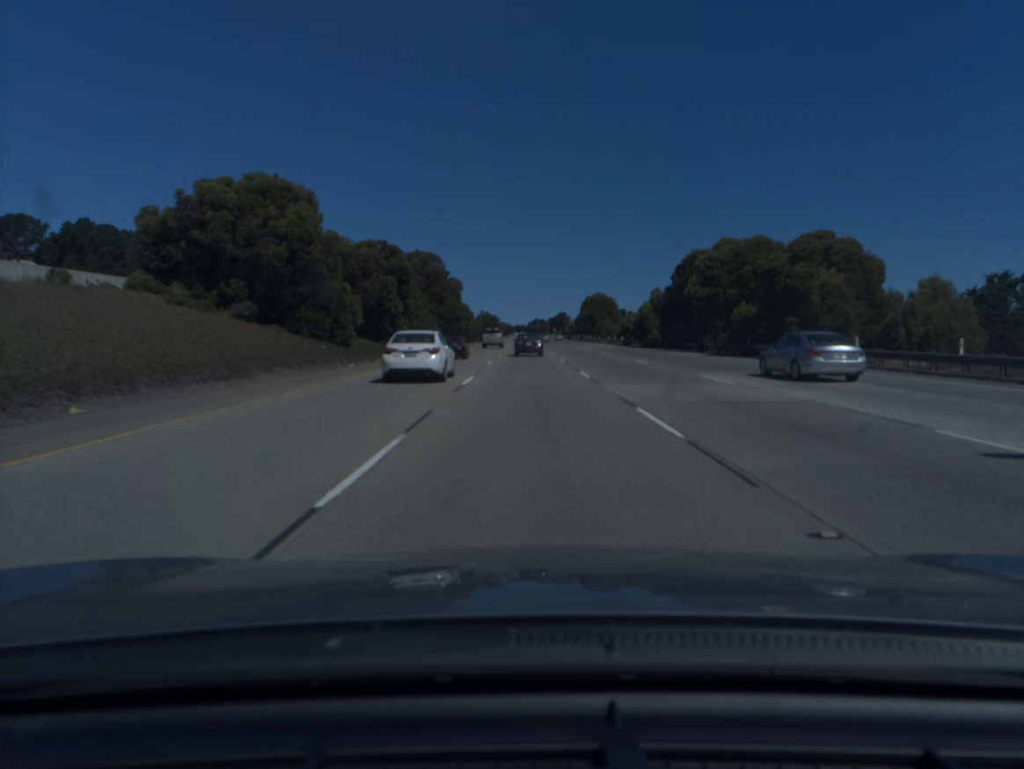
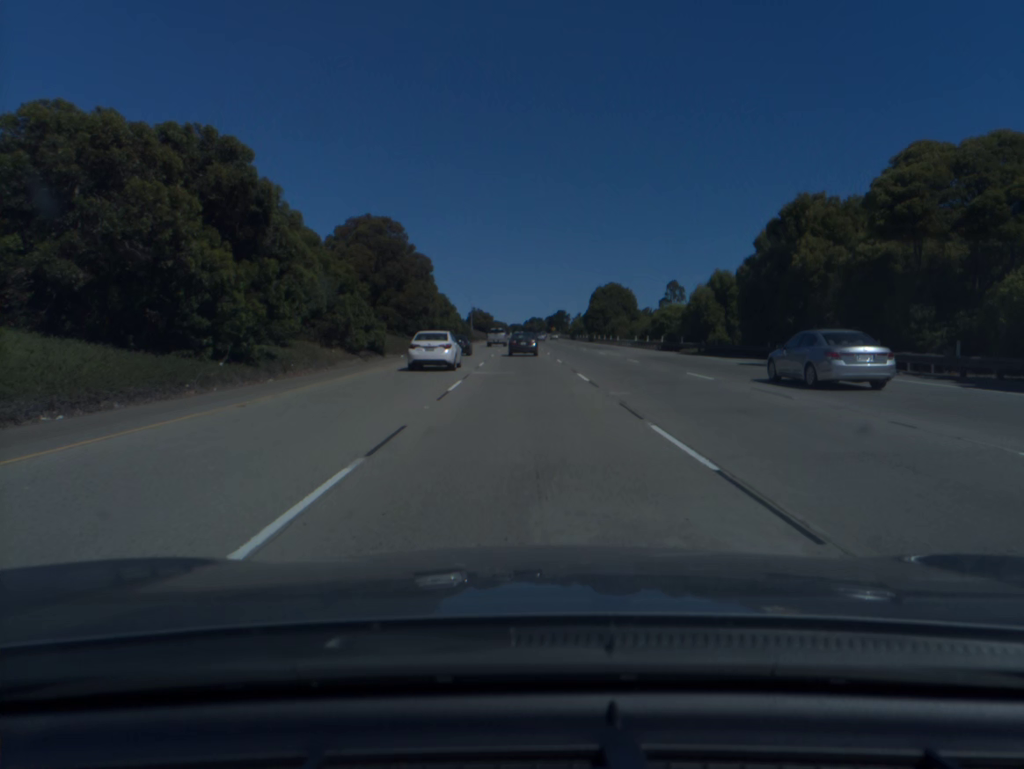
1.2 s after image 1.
(+0.1, +31.3) m; 0°
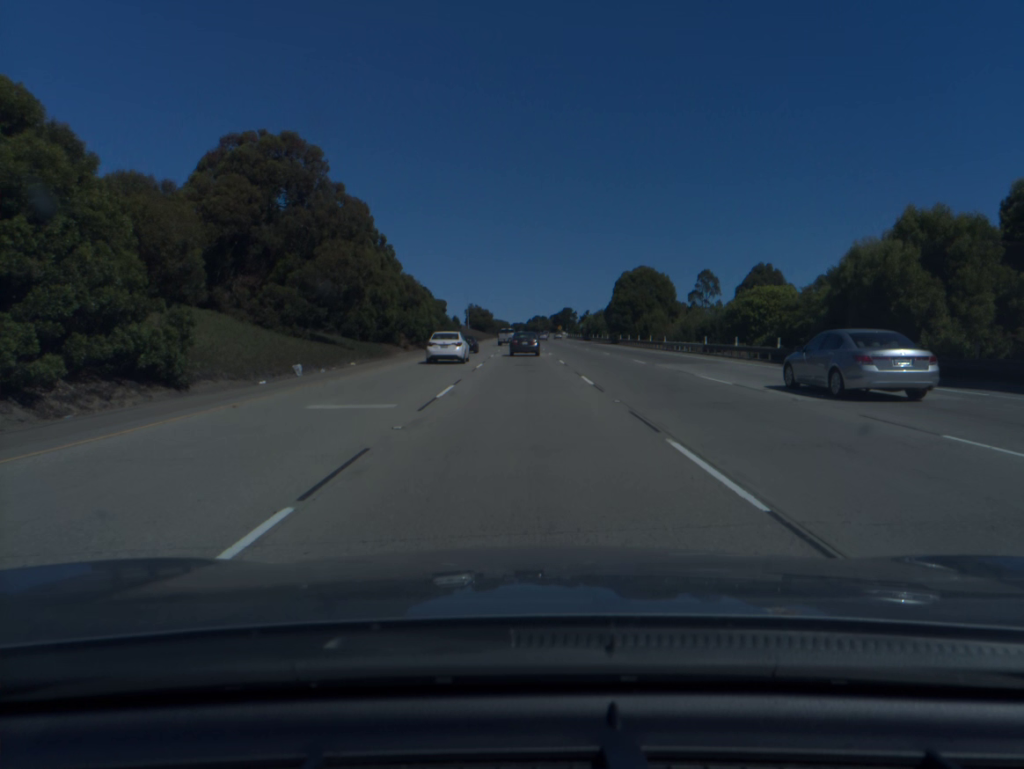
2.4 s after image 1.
(0.0, +31.1) m; 0°
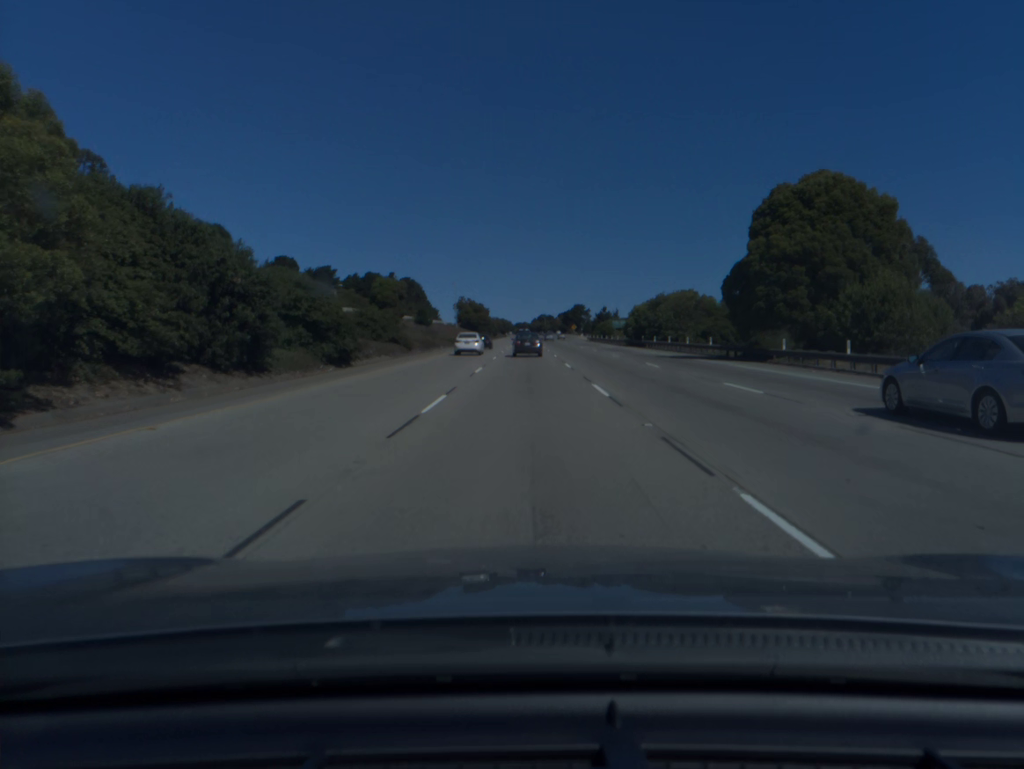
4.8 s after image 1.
(-0.2, +61.6) m; 0°
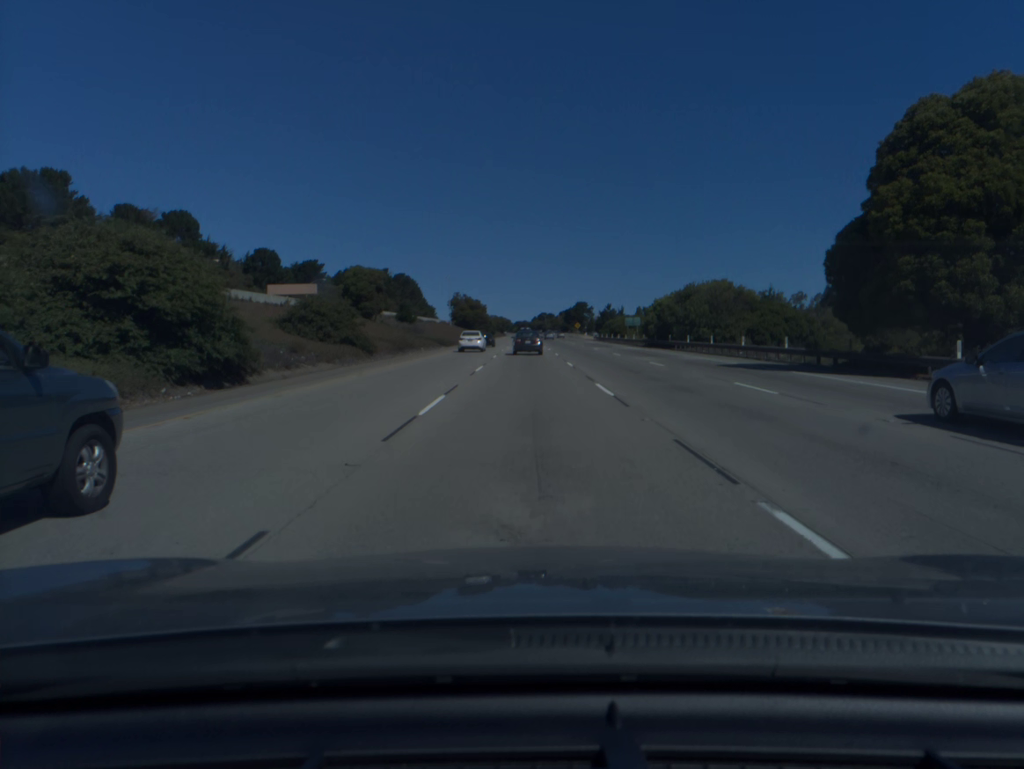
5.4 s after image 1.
(0.0, +15.3) m; 0°
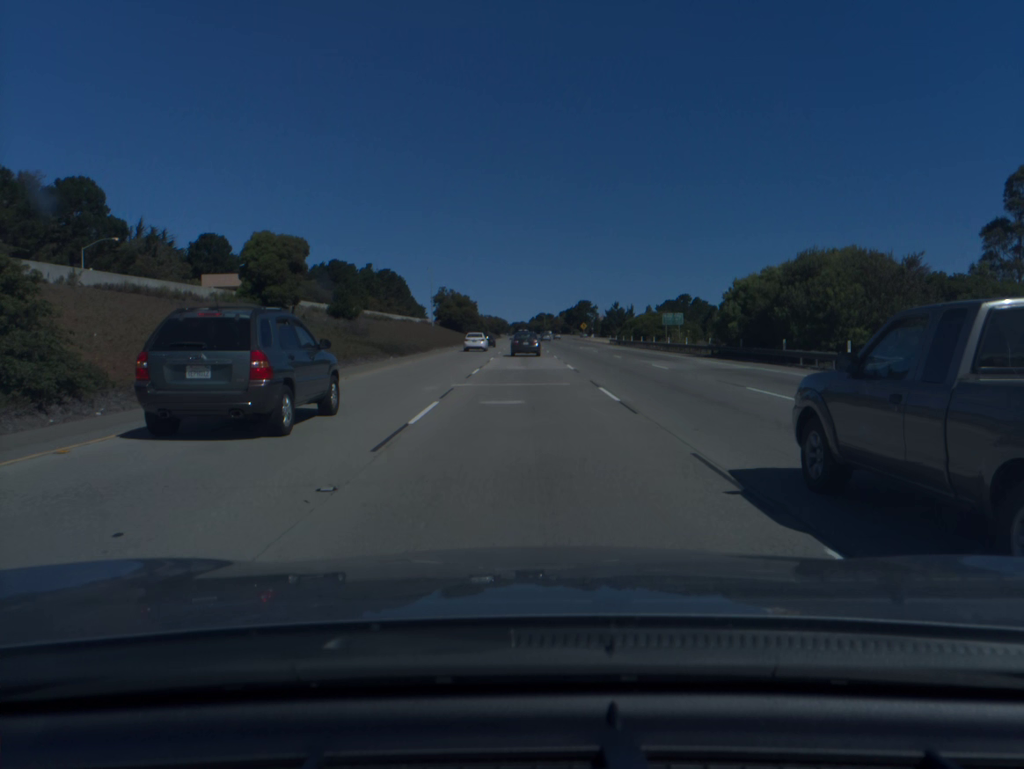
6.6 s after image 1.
(+0.1, +30.6) m; 0°
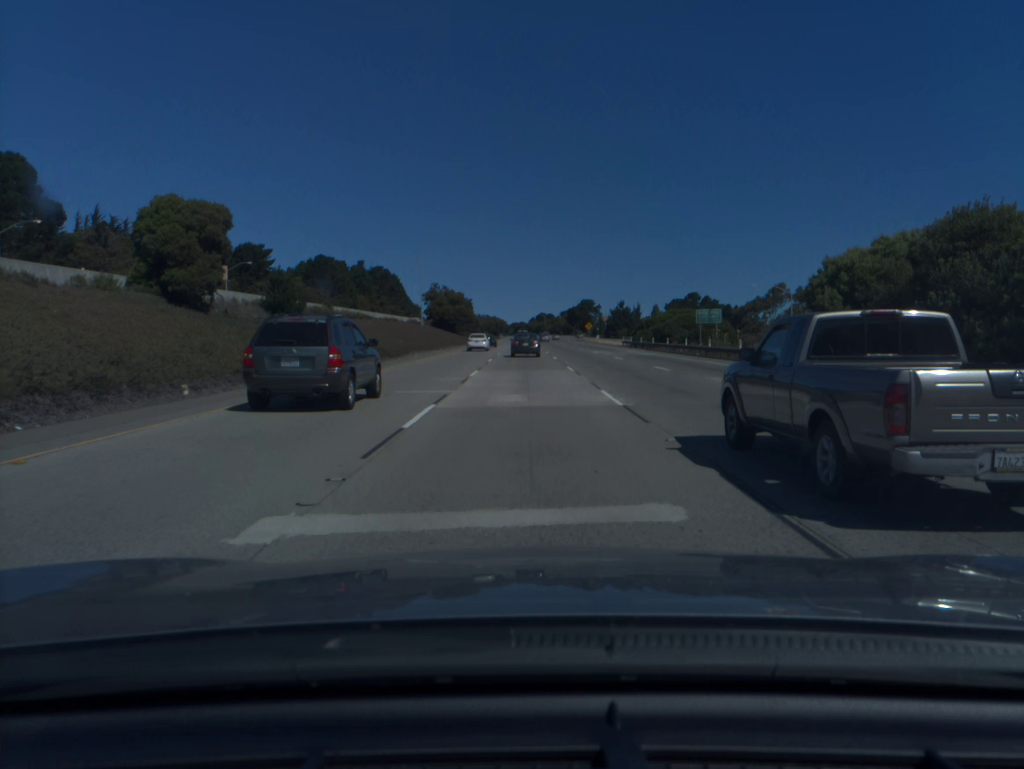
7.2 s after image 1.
(0.0, +15.3) m; 0°
